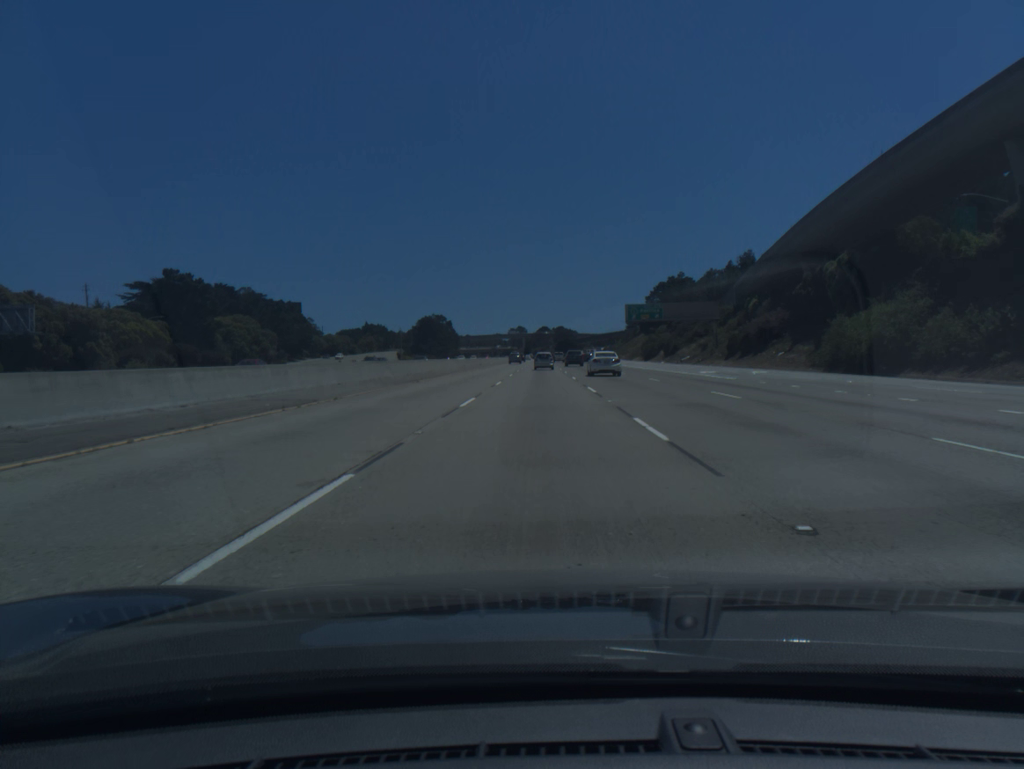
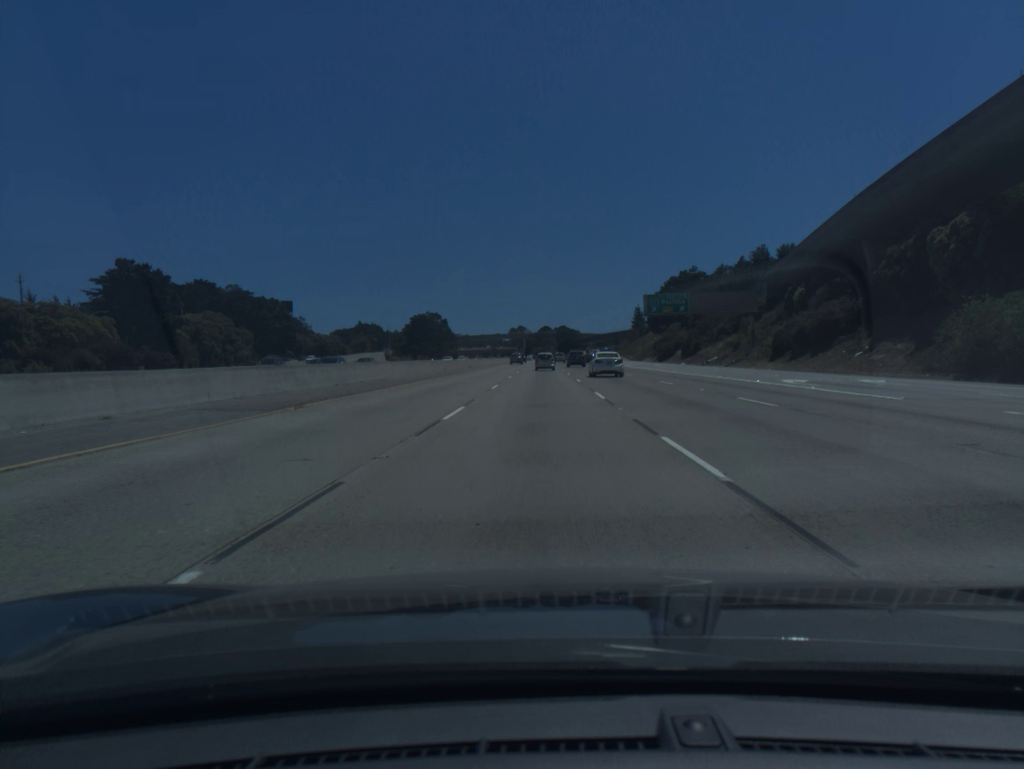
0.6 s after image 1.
(0.0, +18.1) m; 0°
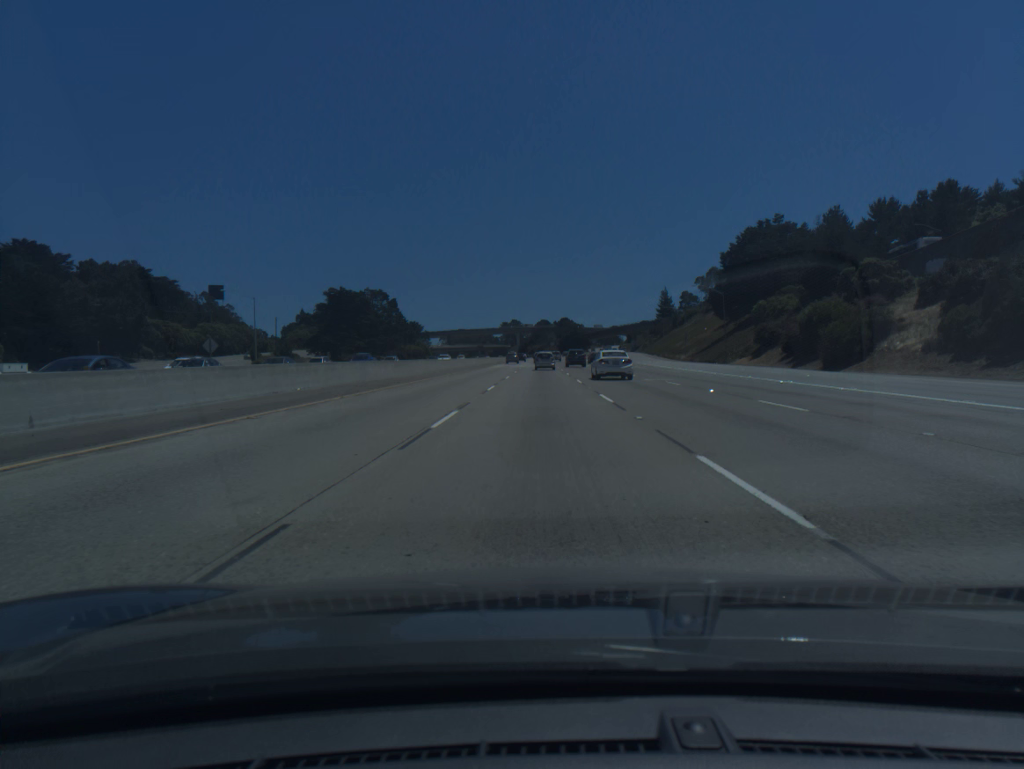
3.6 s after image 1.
(0.0, +89.9) m; 0°
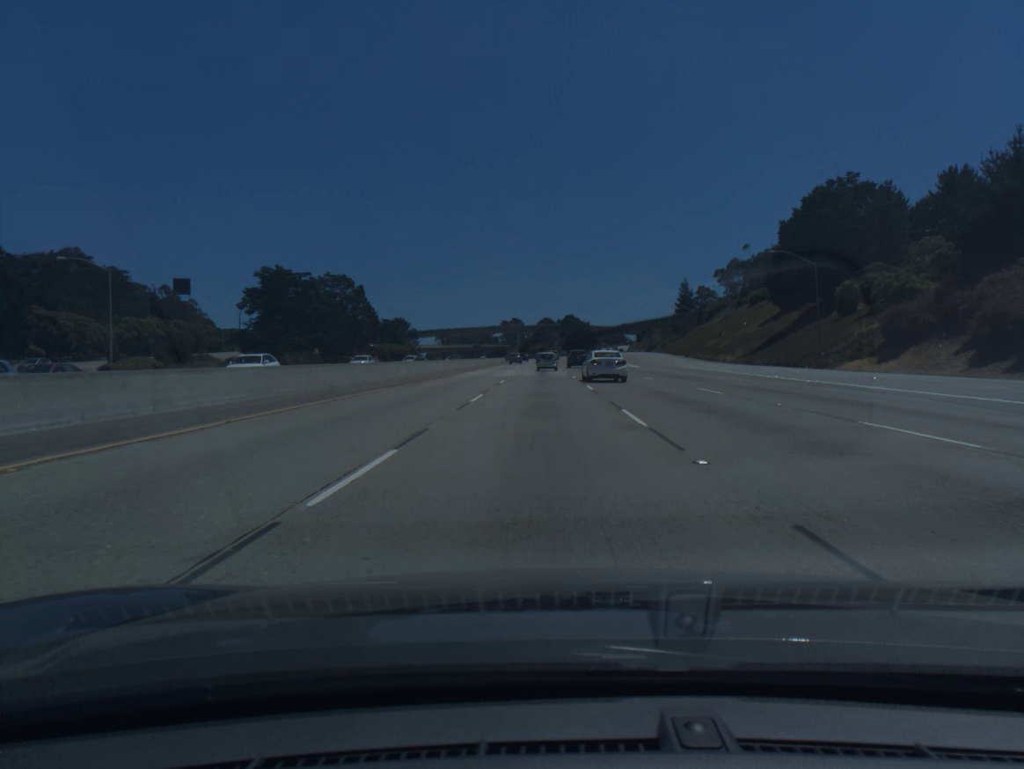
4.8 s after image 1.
(-0.1, +36.0) m; 0°
